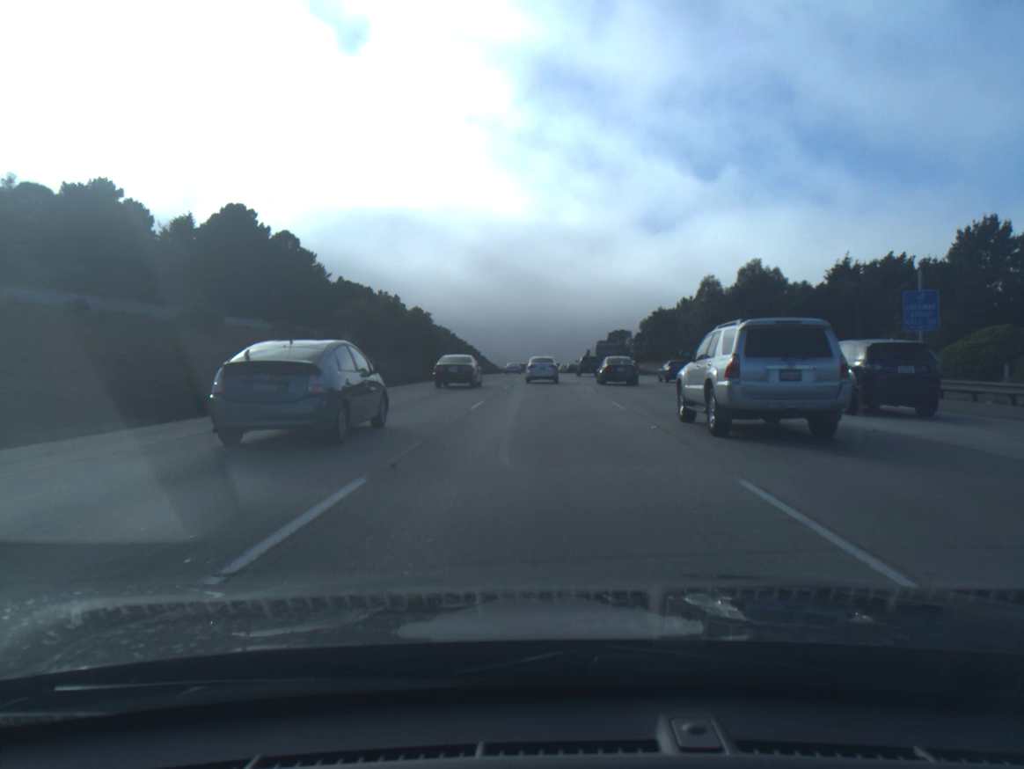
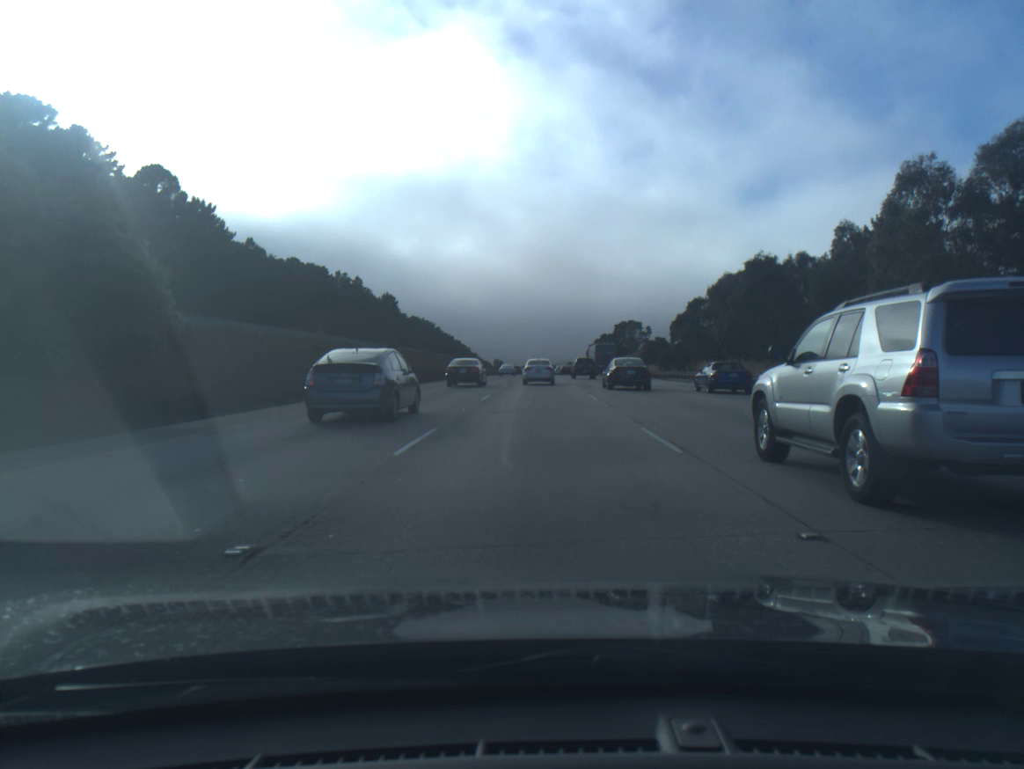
(+0.3, +52.4) m; 0°
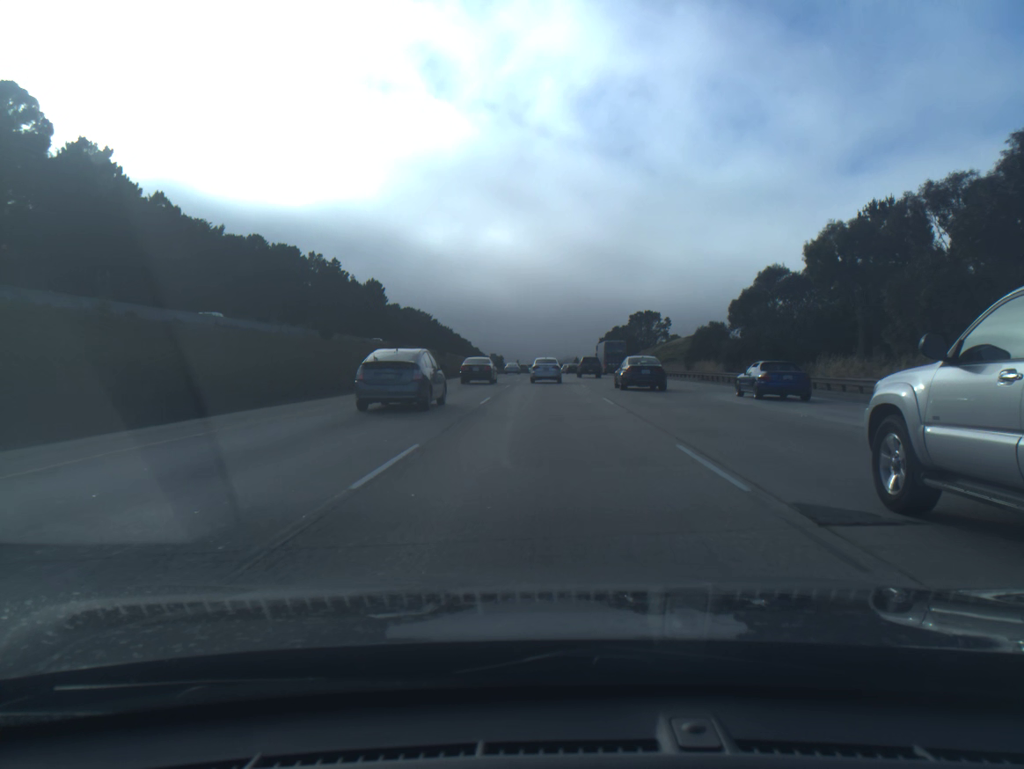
(-0.1, +31.9) m; 0°
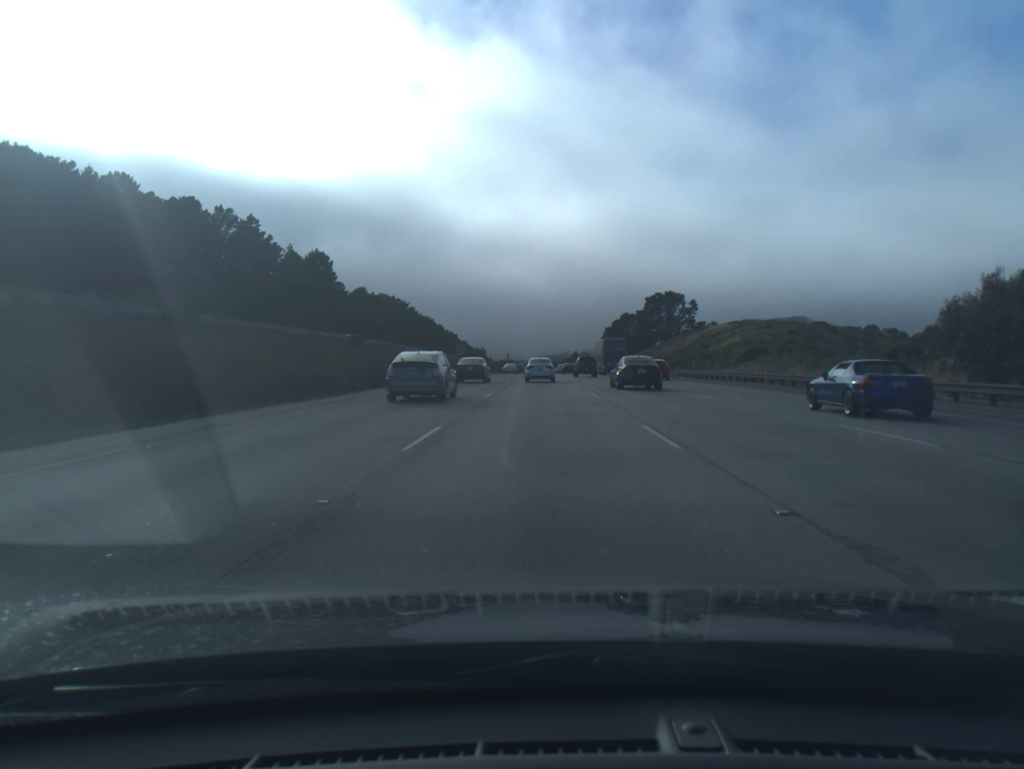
(+0.2, +54.9) m; 0°
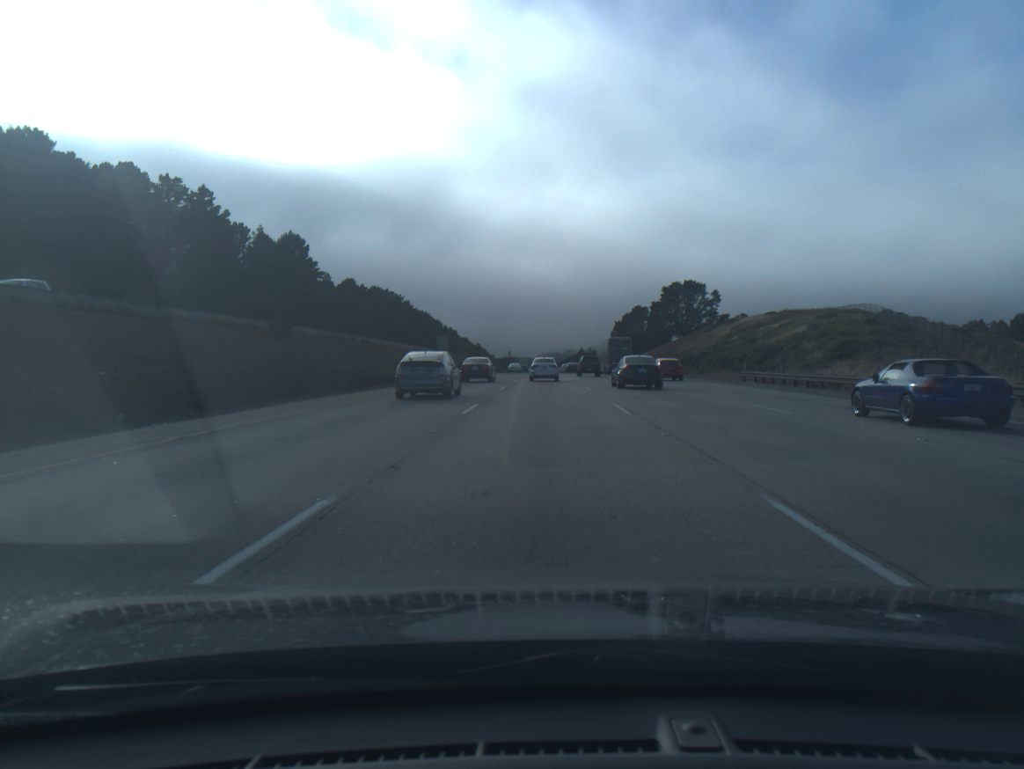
(0.0, +22.5) m; 0°
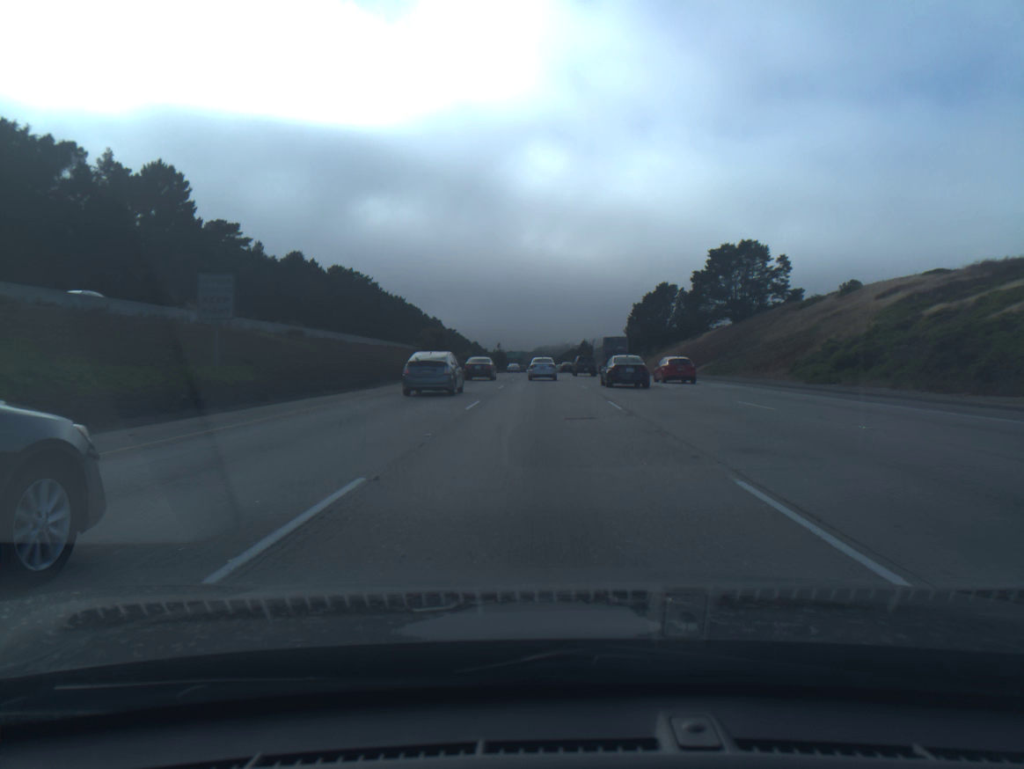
(+0.1, +57.3) m; 0°
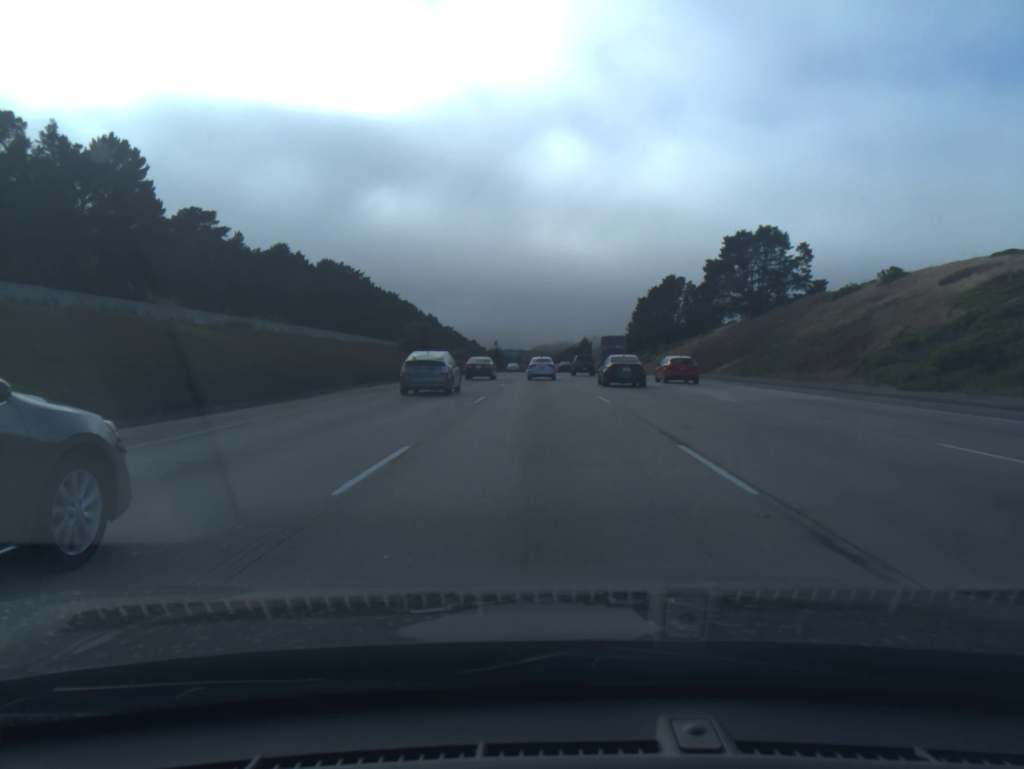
(0.0, +11.7) m; 0°
